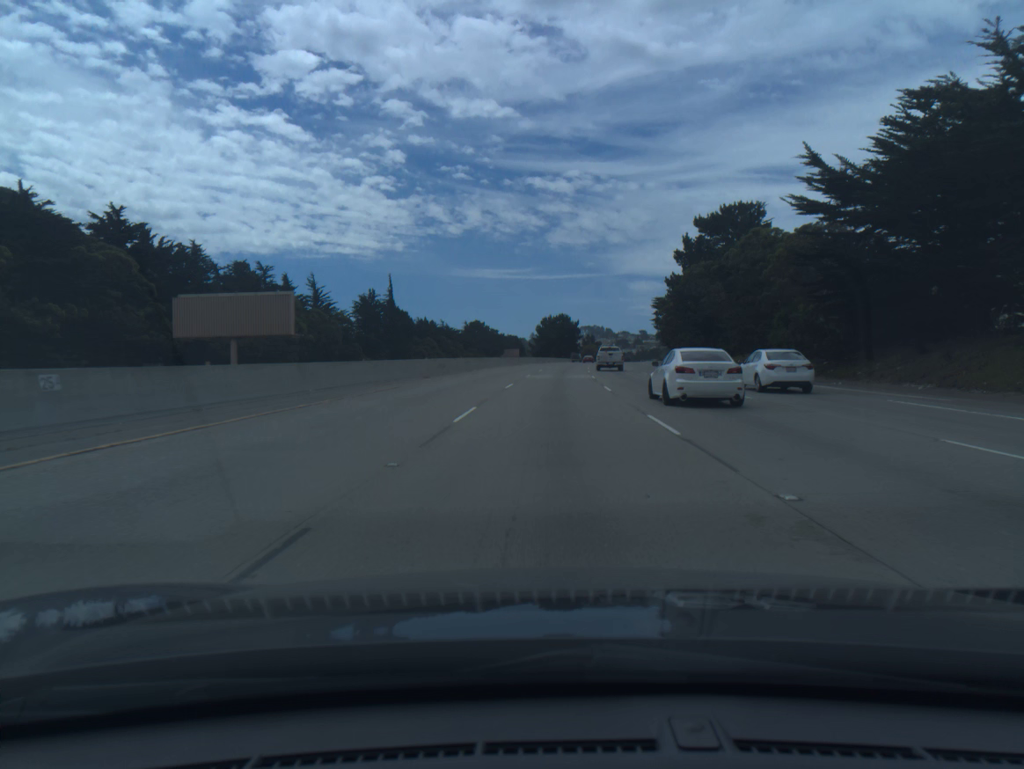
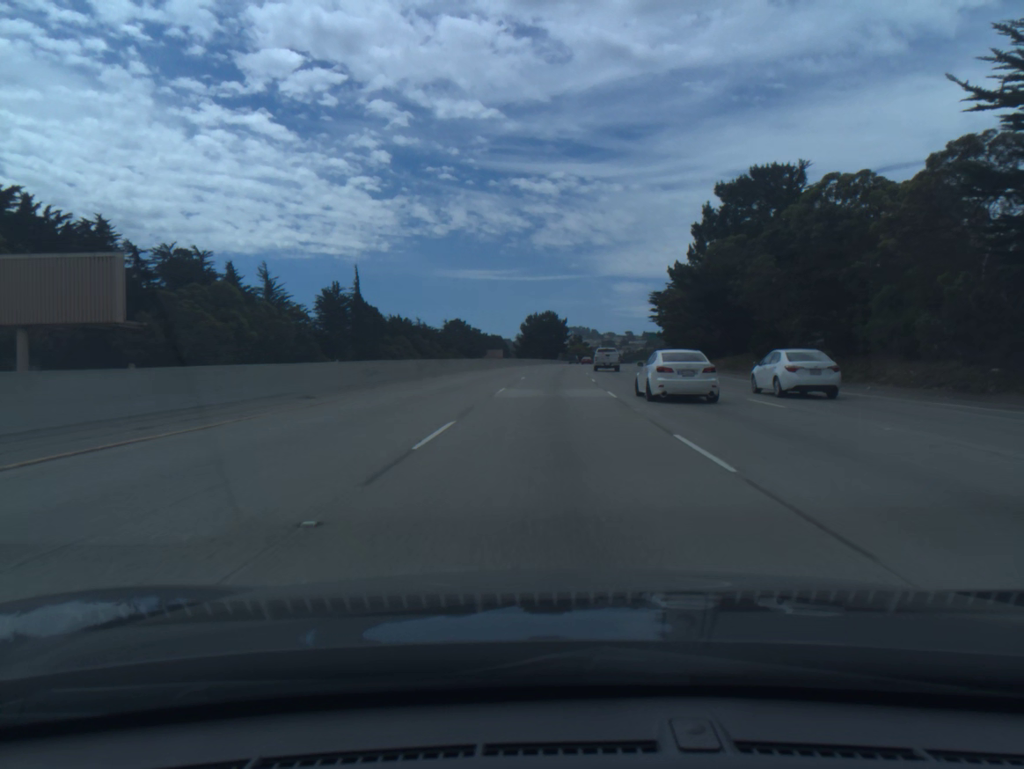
(+0.2, +18.2) m; +1°
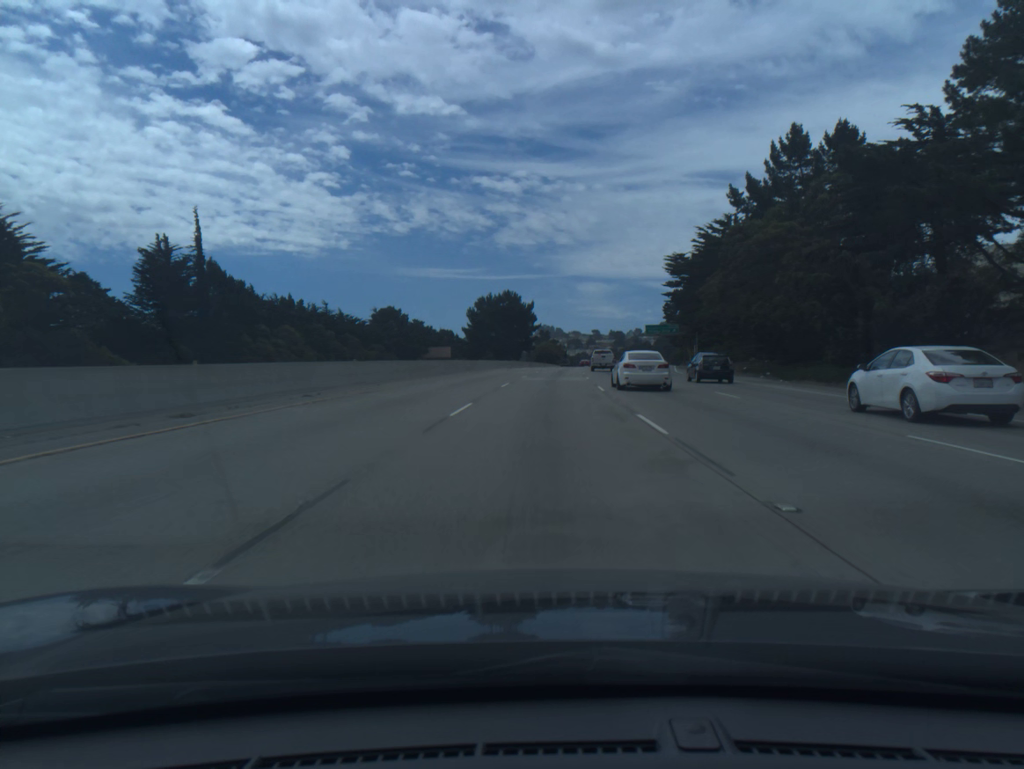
(+1.3, +54.7) m; +3°
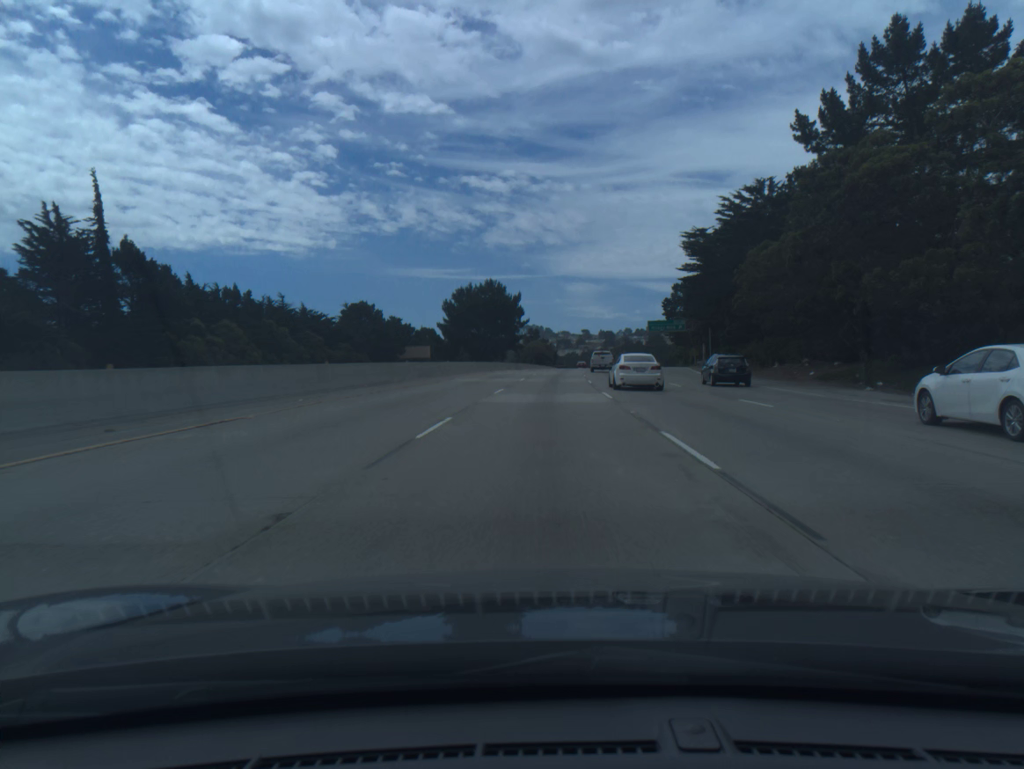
(+0.1, +18.3) m; +1°
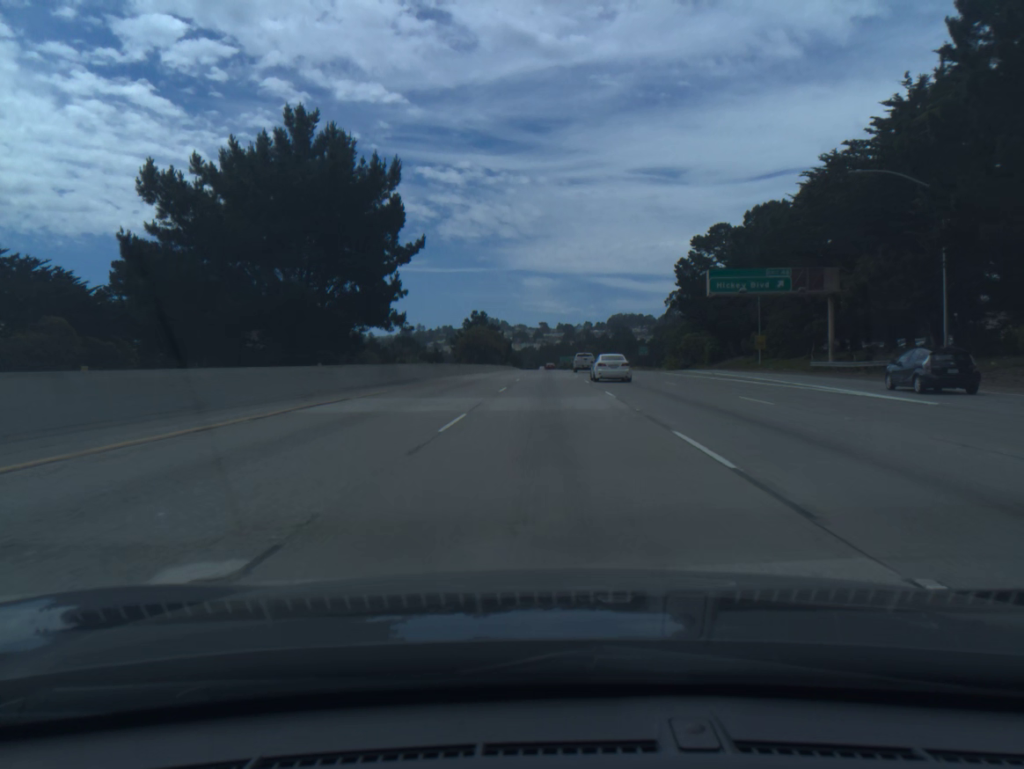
(+2.0, +73.3) m; +3°
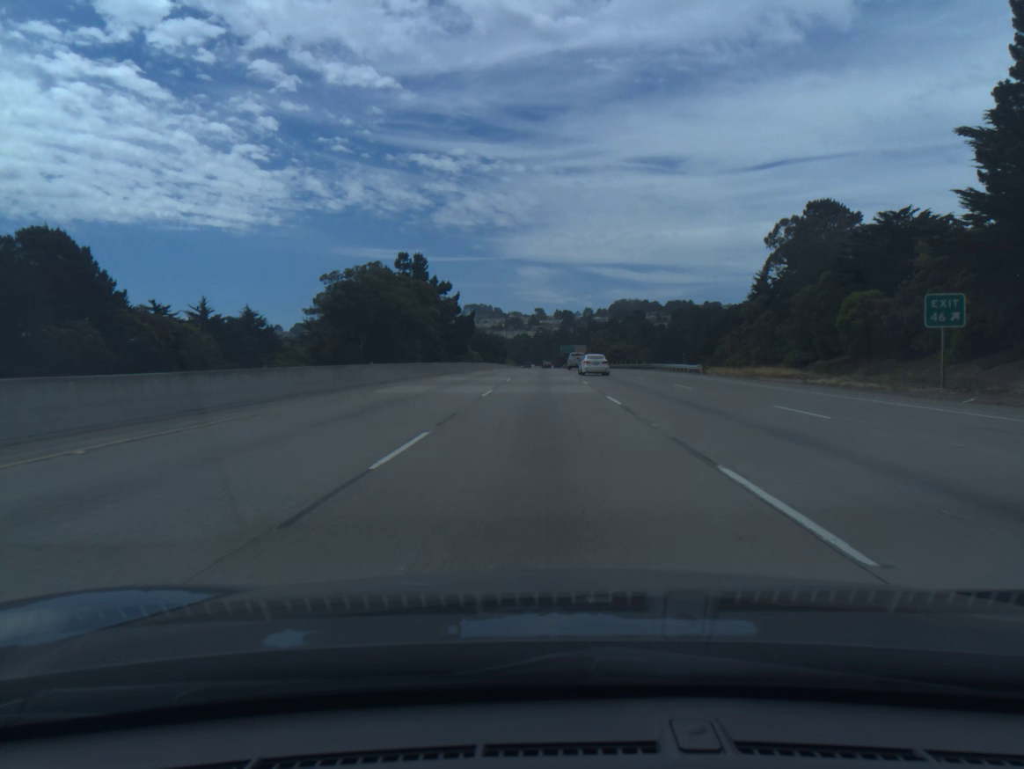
(+1.0, +92.0) m; 0°
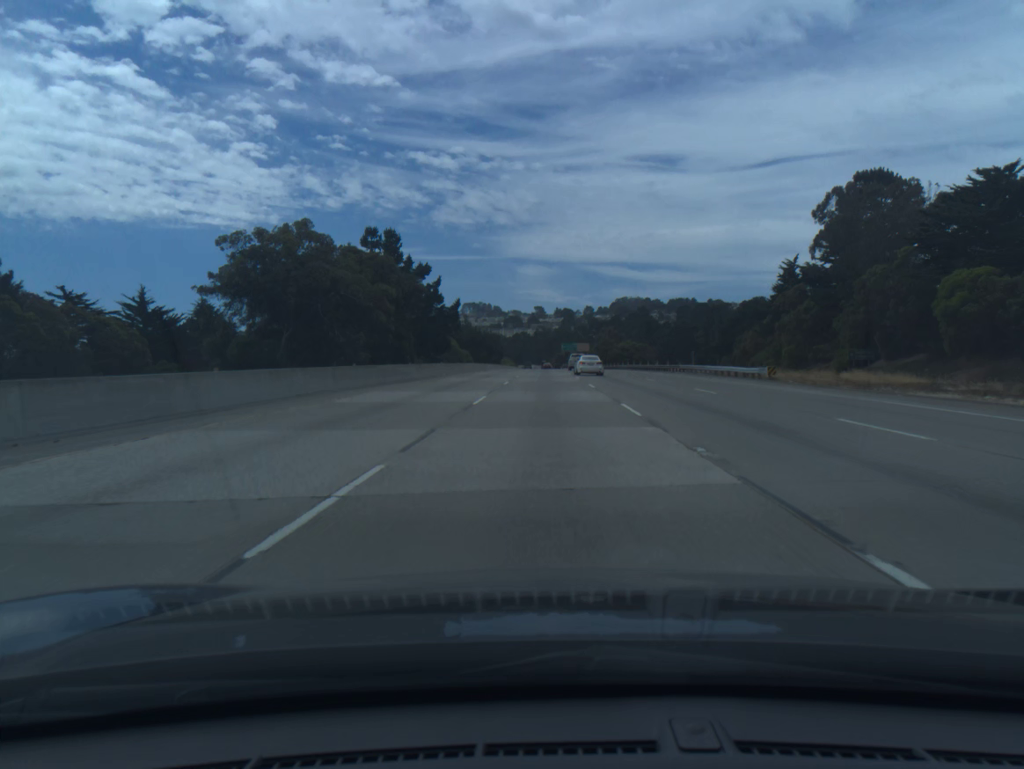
(0.0, +18.5) m; 0°
